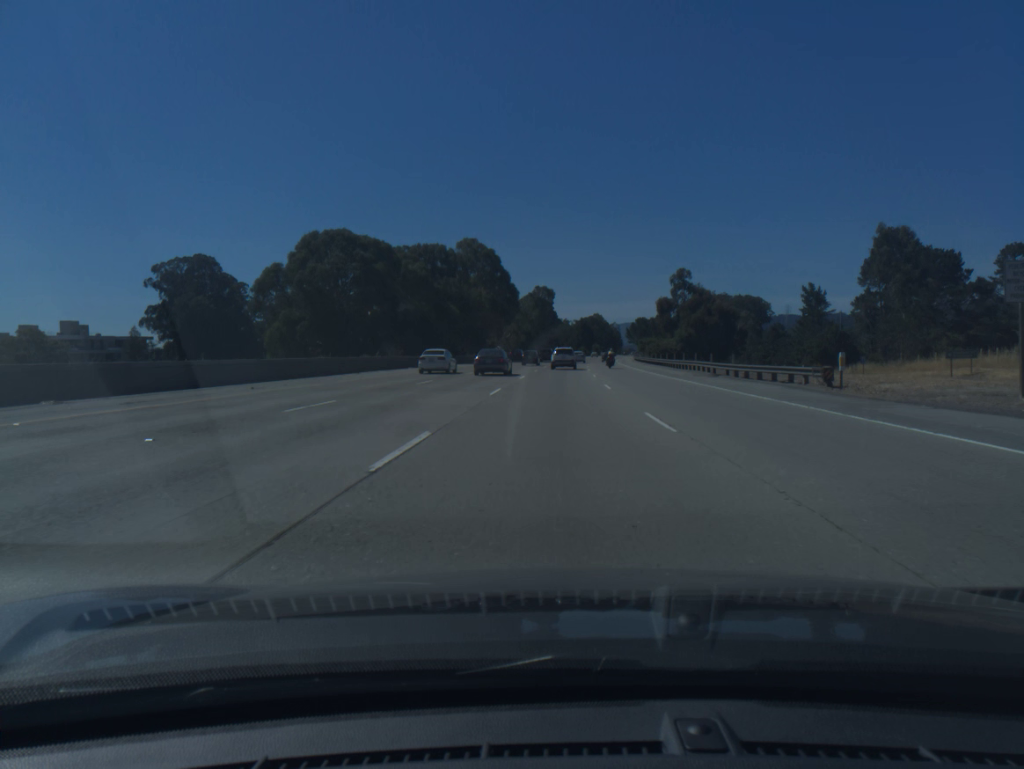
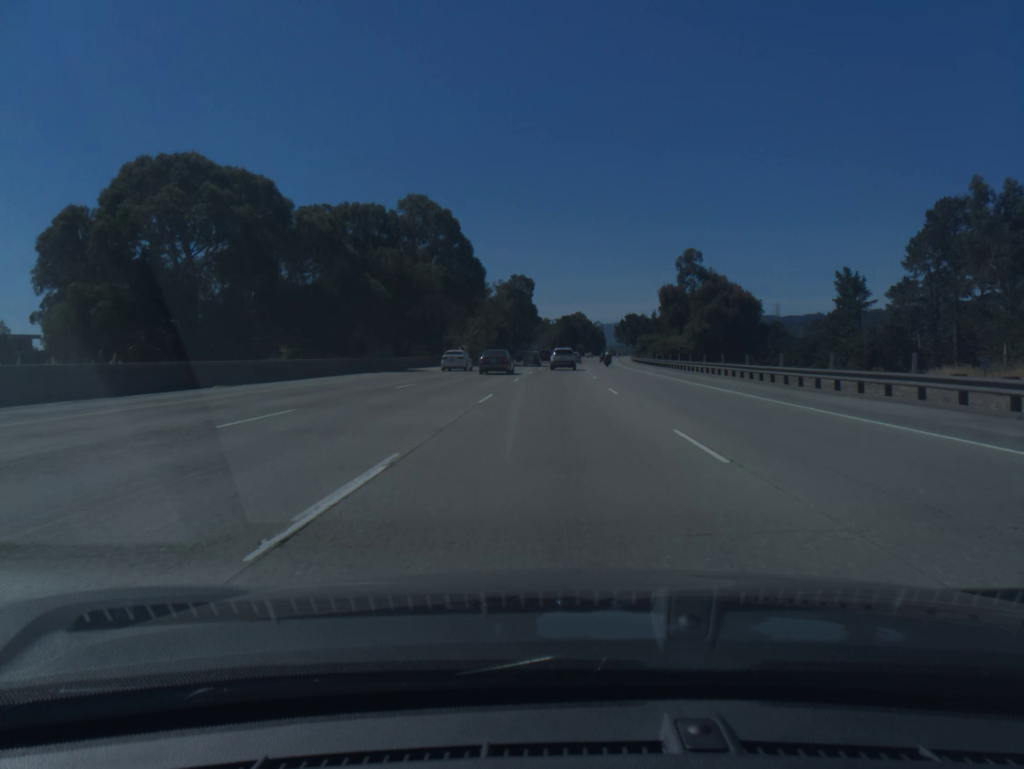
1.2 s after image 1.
(+0.4, +32.4) m; +1°
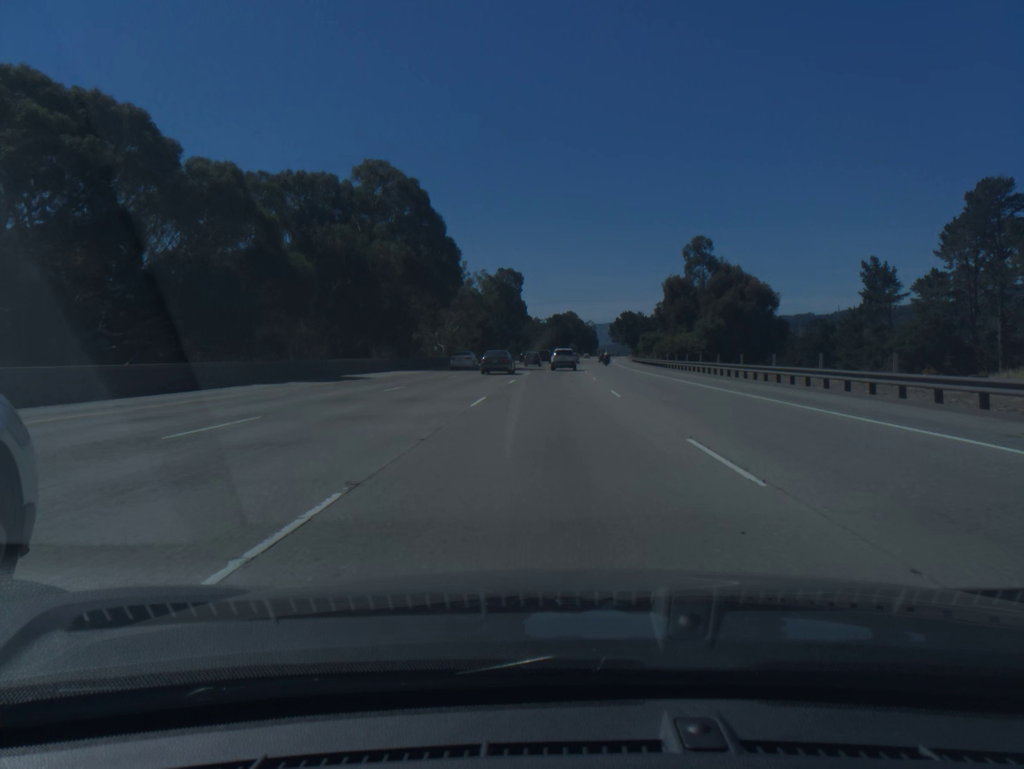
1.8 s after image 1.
(+0.1, +16.2) m; +1°
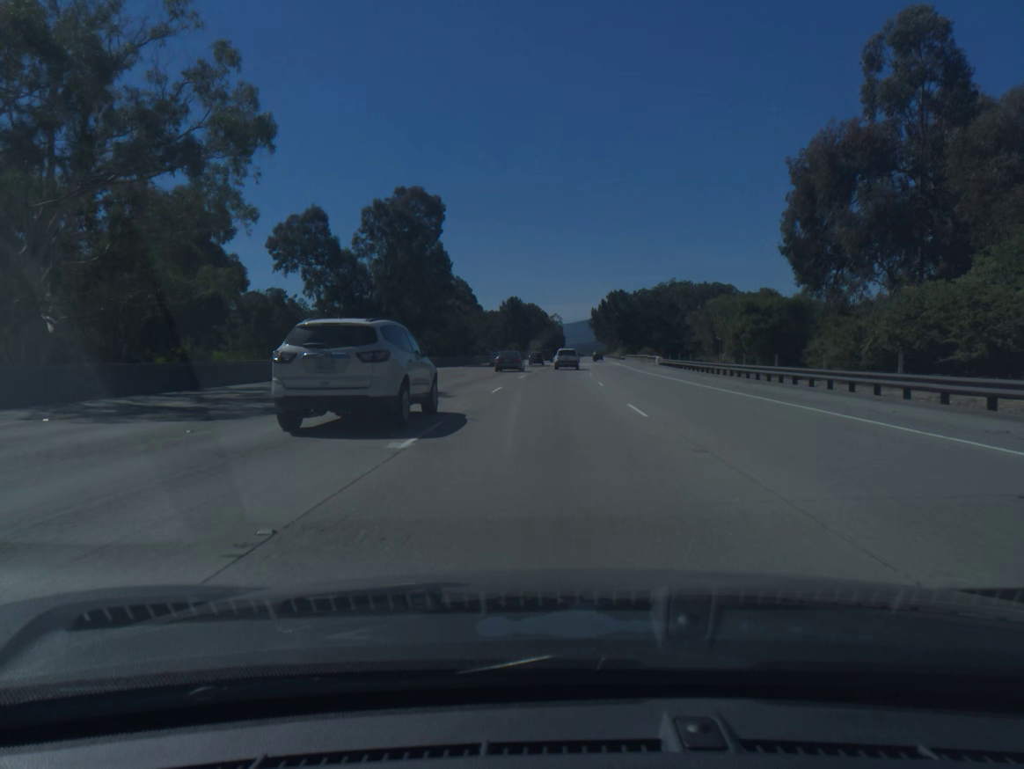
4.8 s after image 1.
(+2.1, +80.7) m; +3°
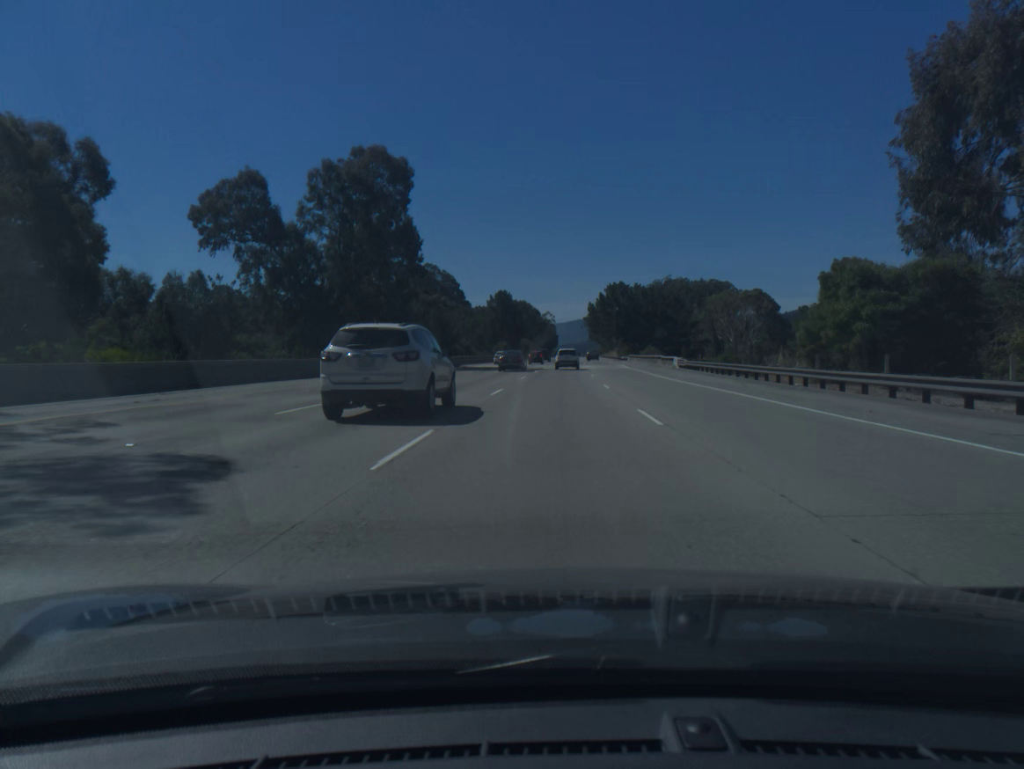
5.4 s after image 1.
(+0.1, +16.2) m; +1°
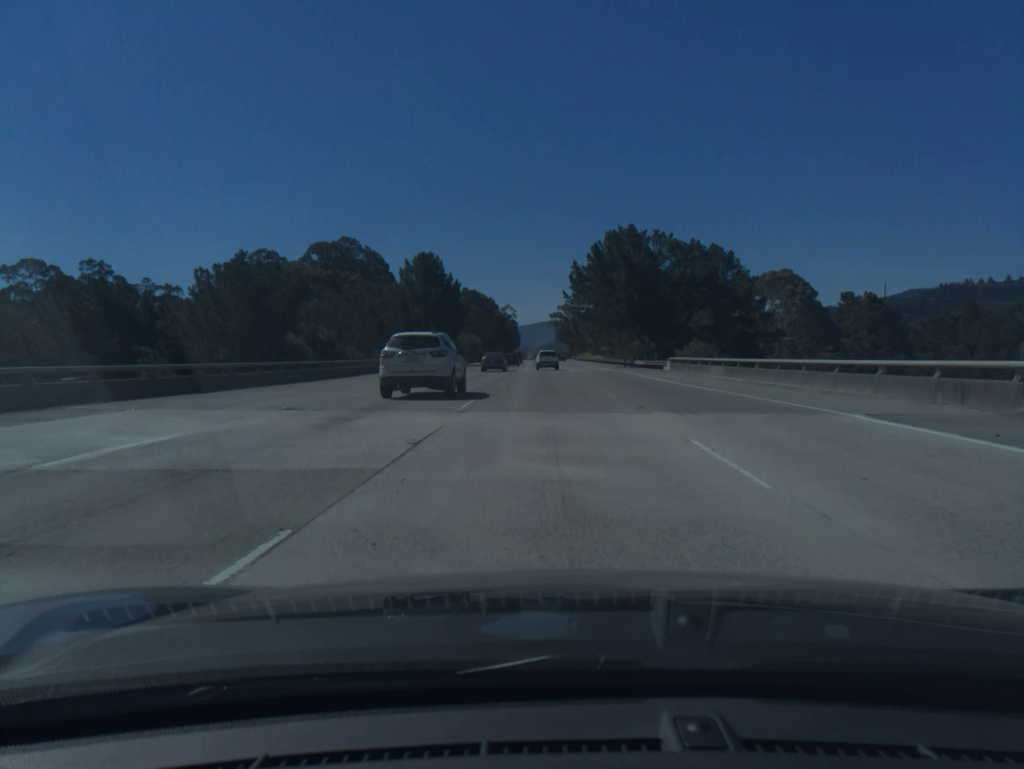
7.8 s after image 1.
(+1.5, +65.2) m; +3°
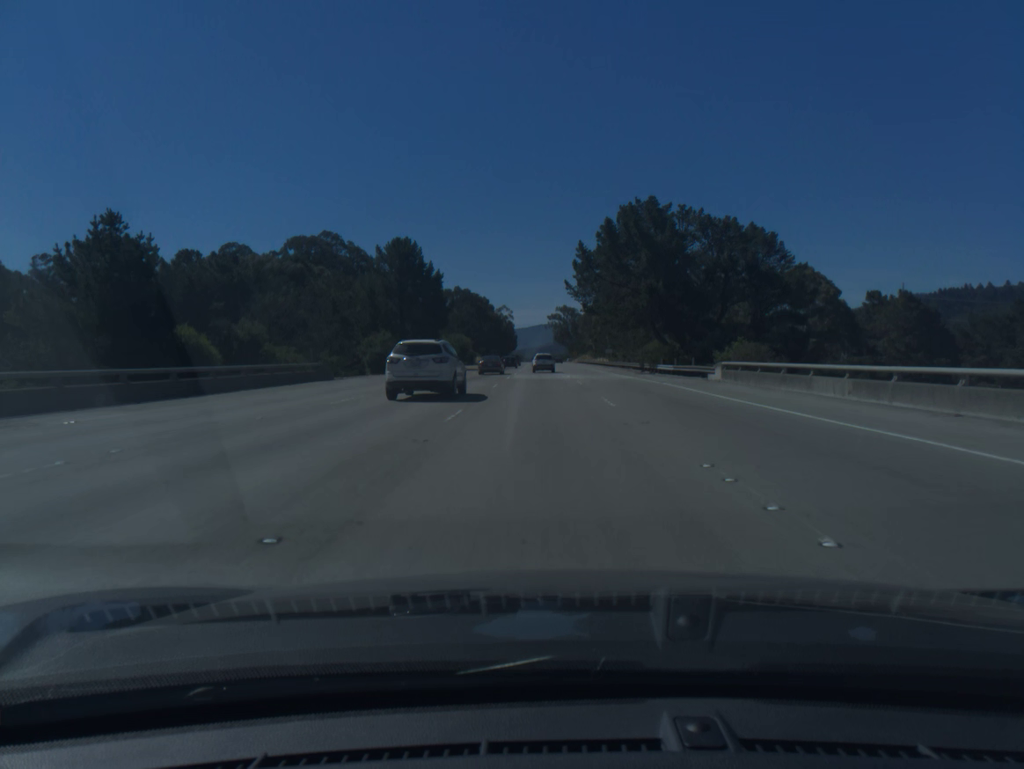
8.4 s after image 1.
(0.0, +16.5) m; 0°
